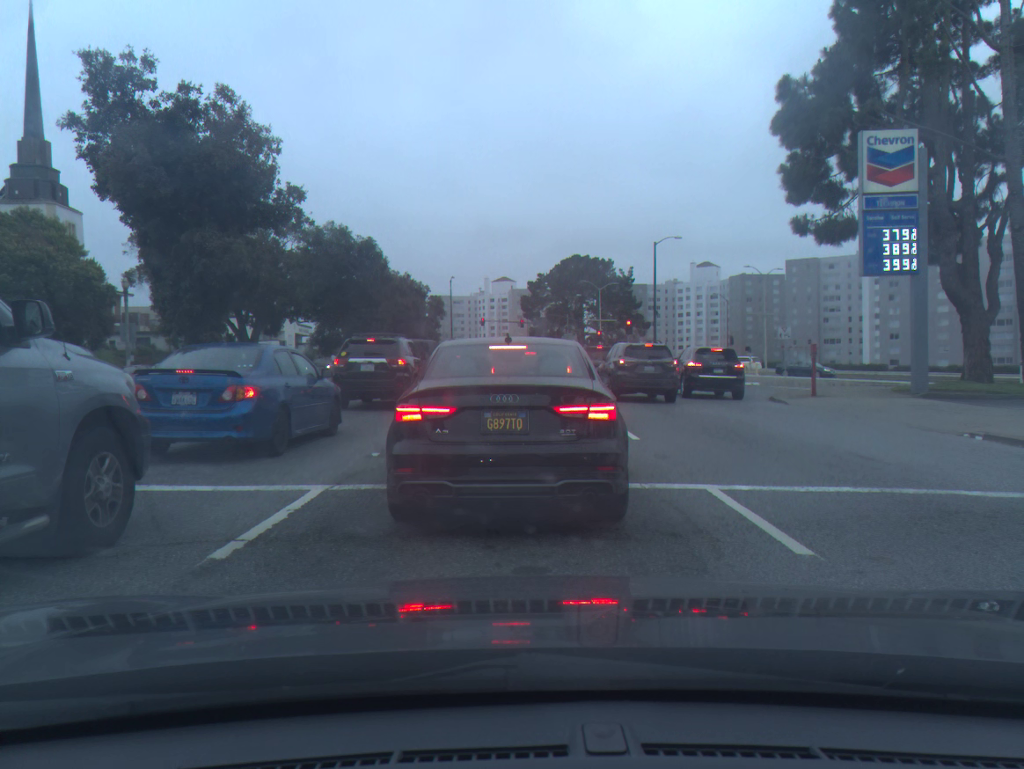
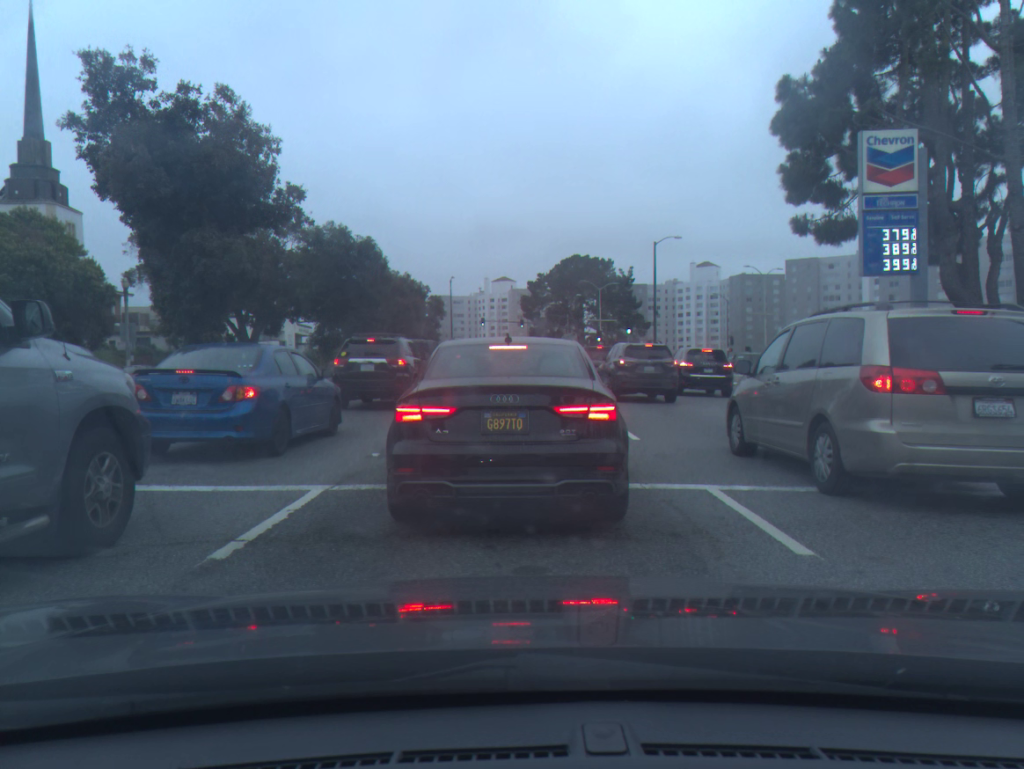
(0.0, 0.0) m; 0°
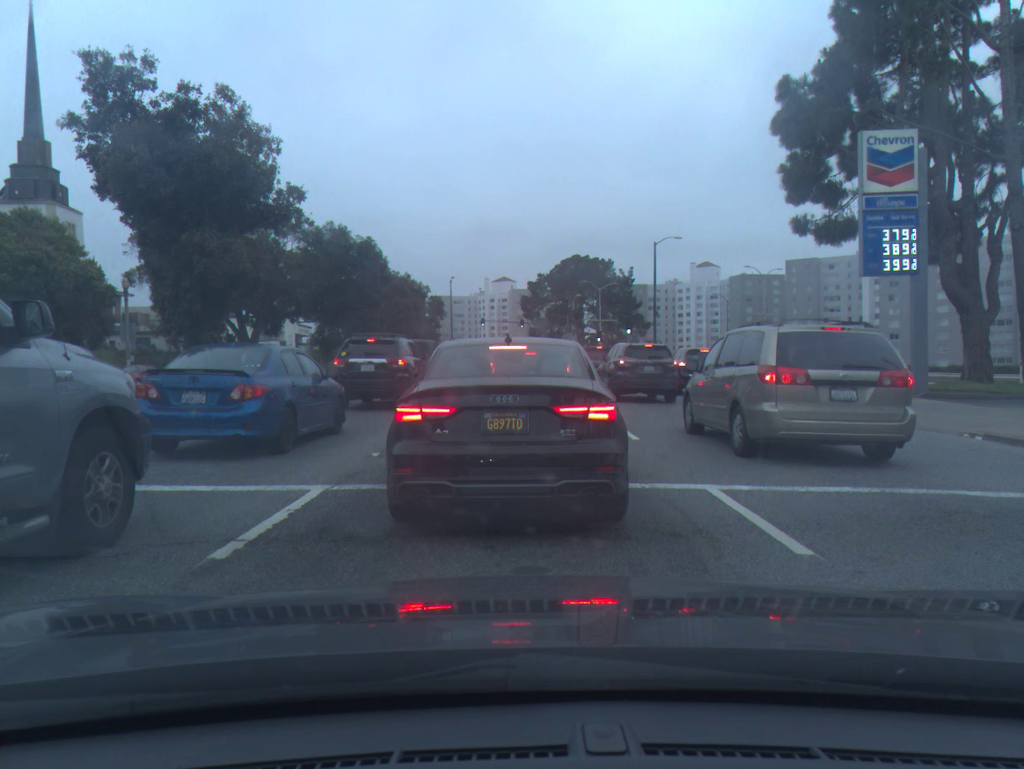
(0.0, 0.0) m; 0°
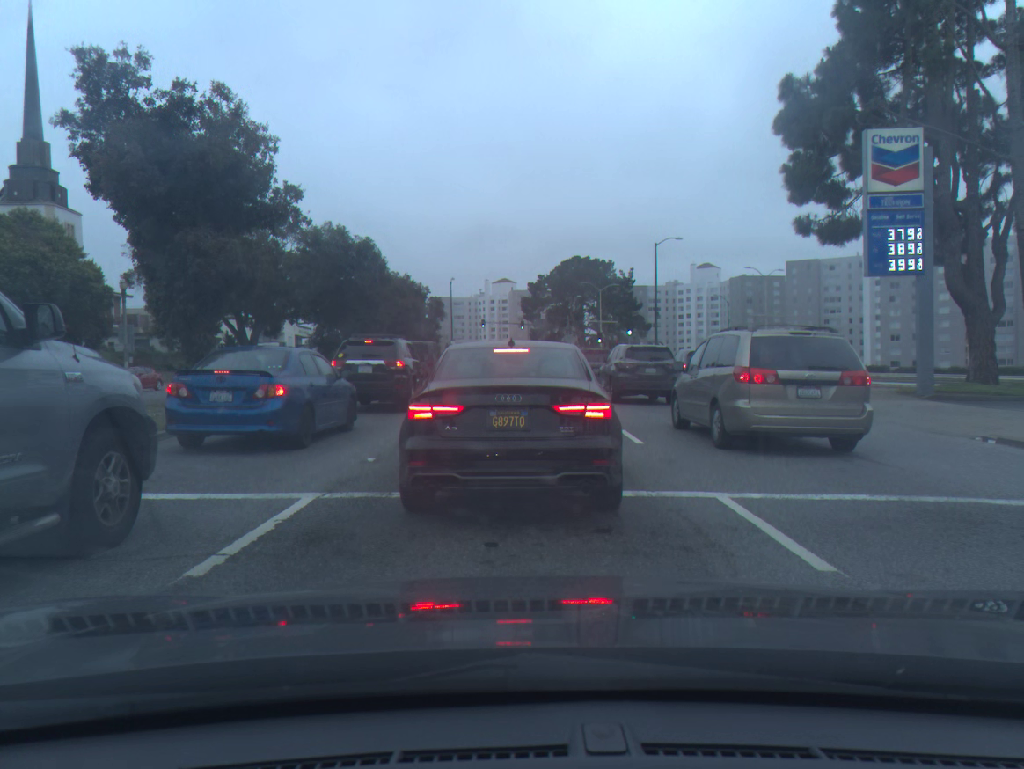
(0.0, +0.3) m; 0°
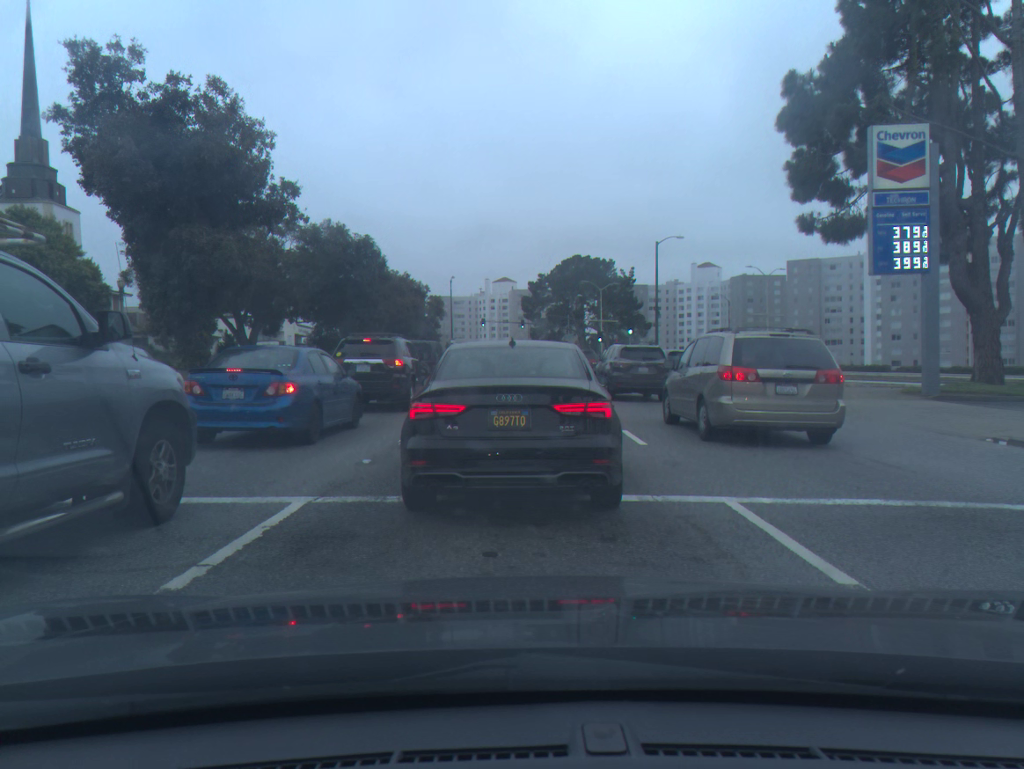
(0.0, +0.3) m; 0°
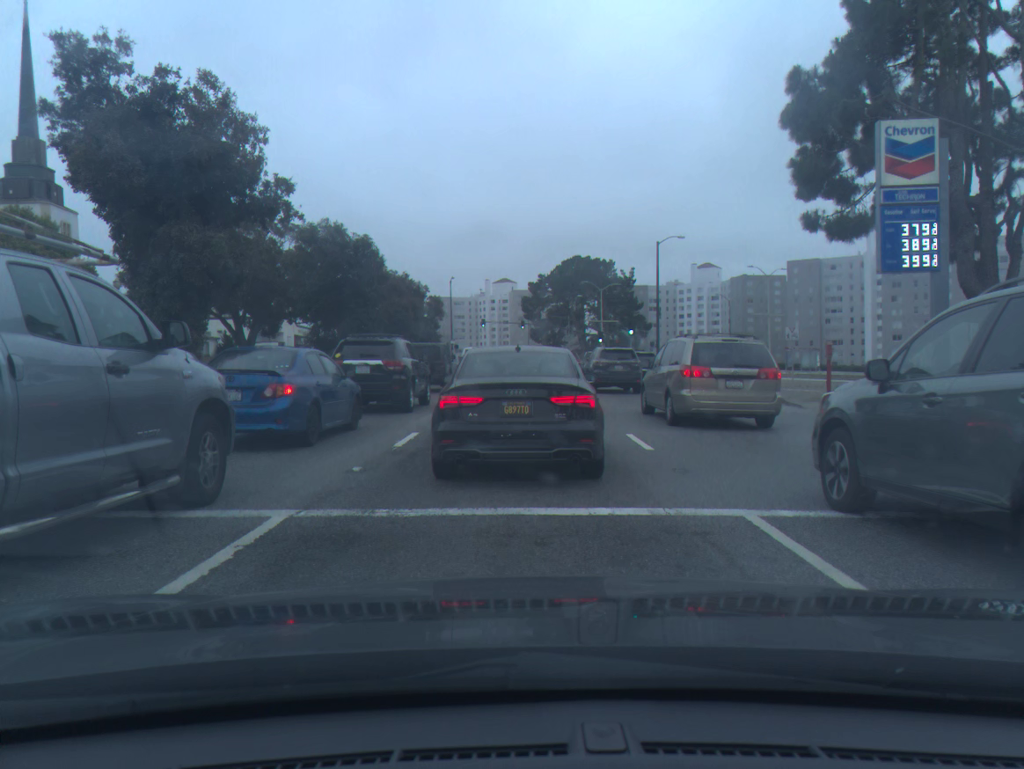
(0.0, +0.5) m; 0°
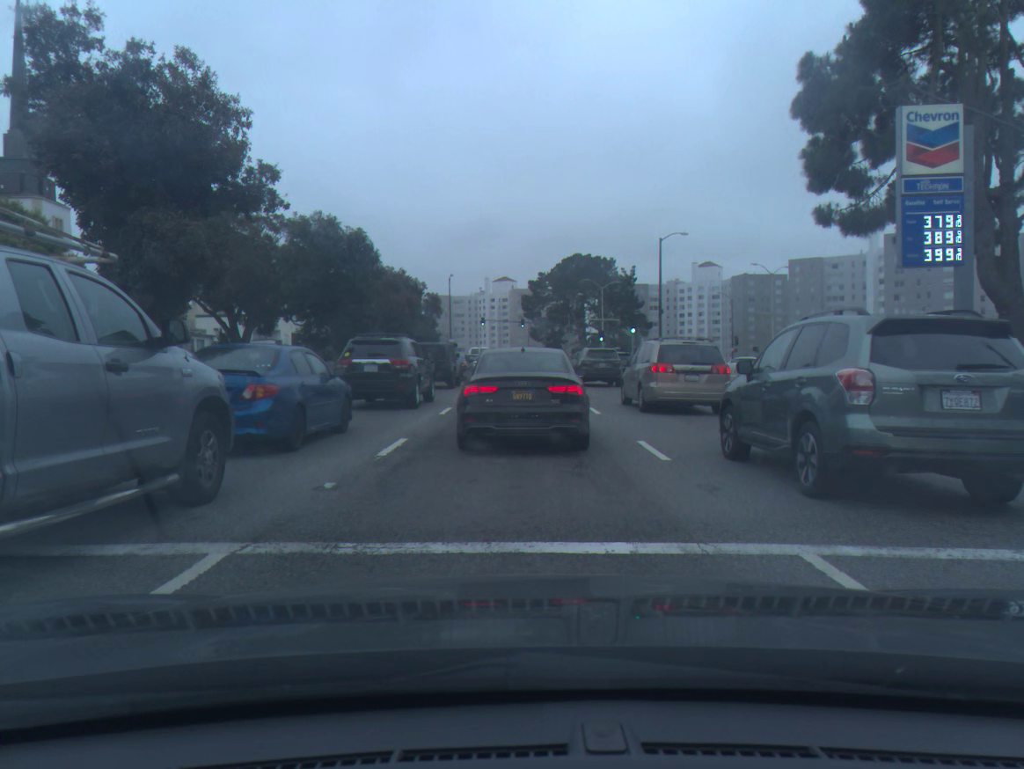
(0.0, +1.2) m; 0°
